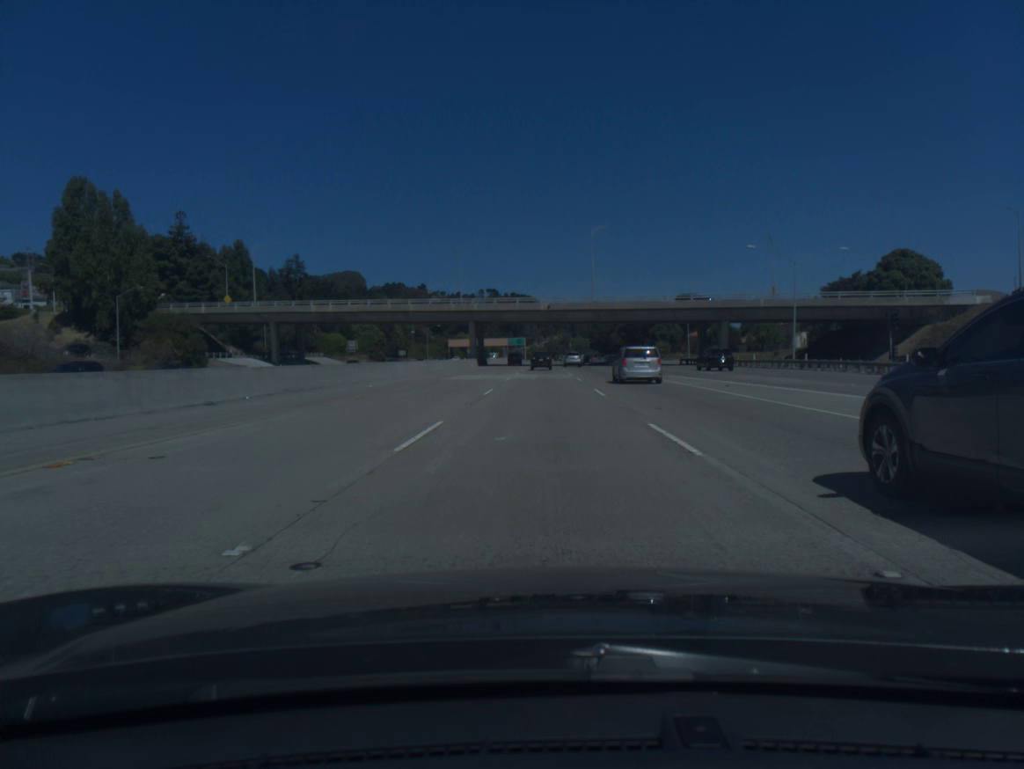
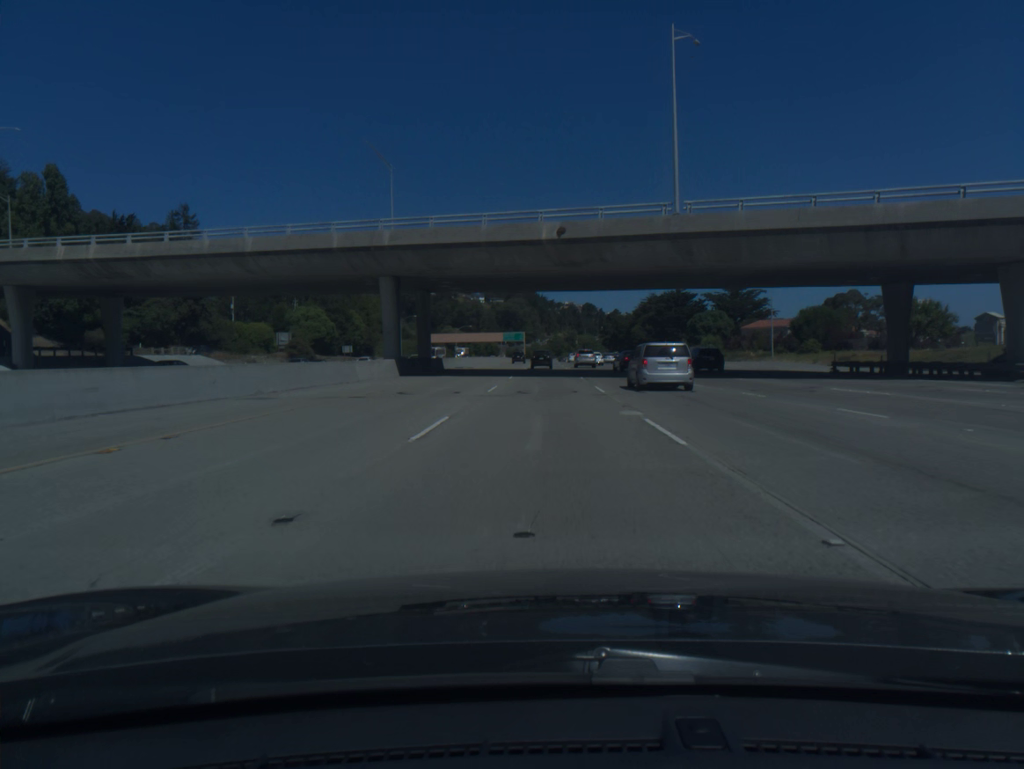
(-0.1, +56.5) m; 0°
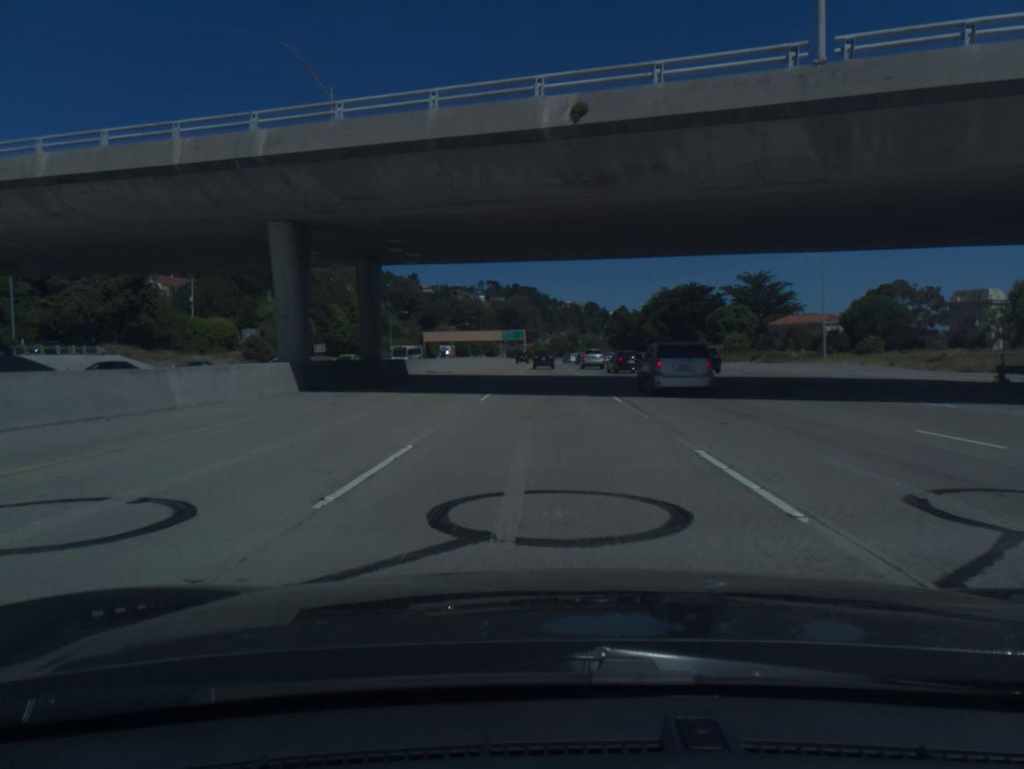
(0.0, +18.8) m; 0°
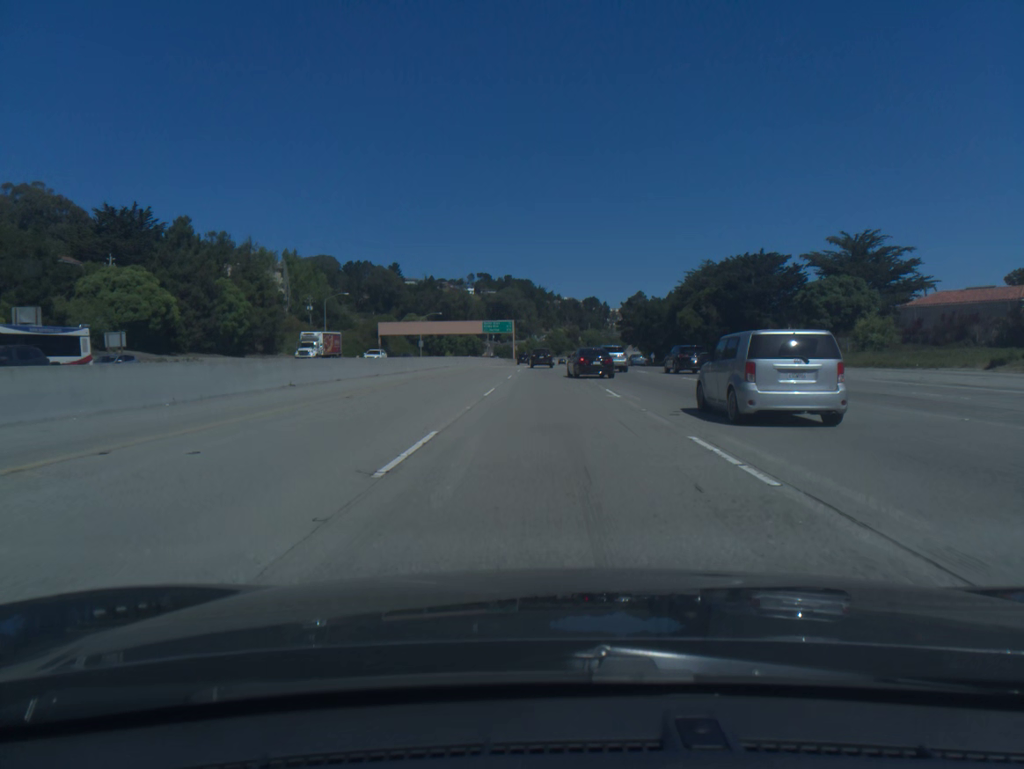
(-0.1, +56.1) m; 0°
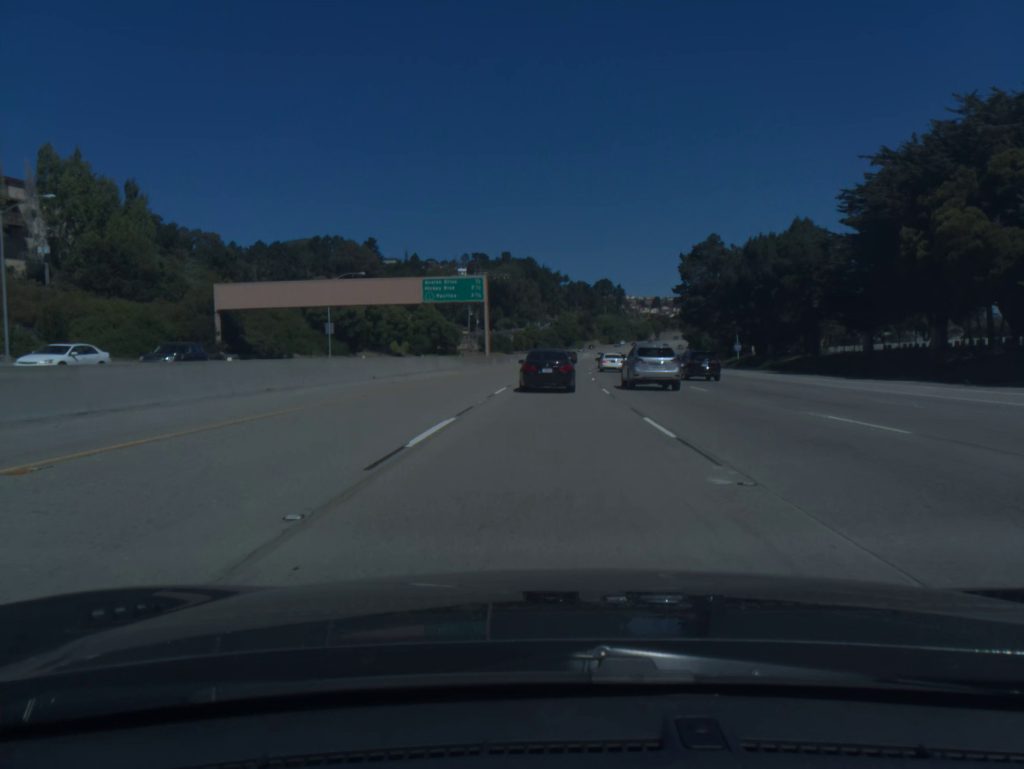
(+0.1, +89.0) m; 0°
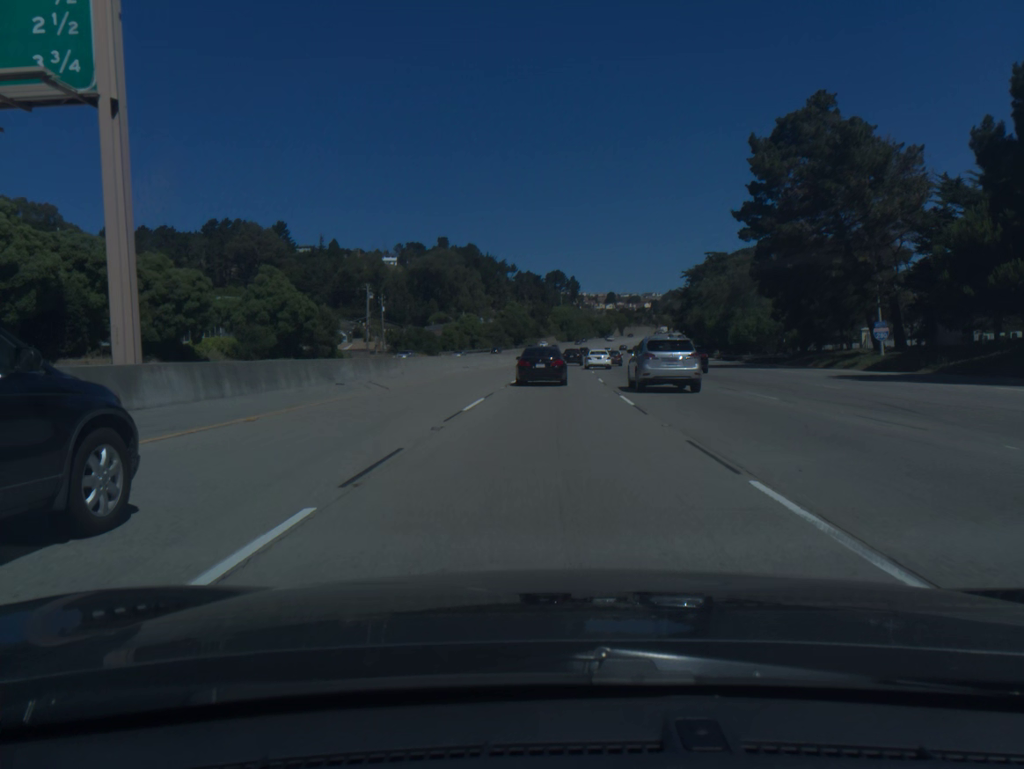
(+1.8, +66.8) m; +4°
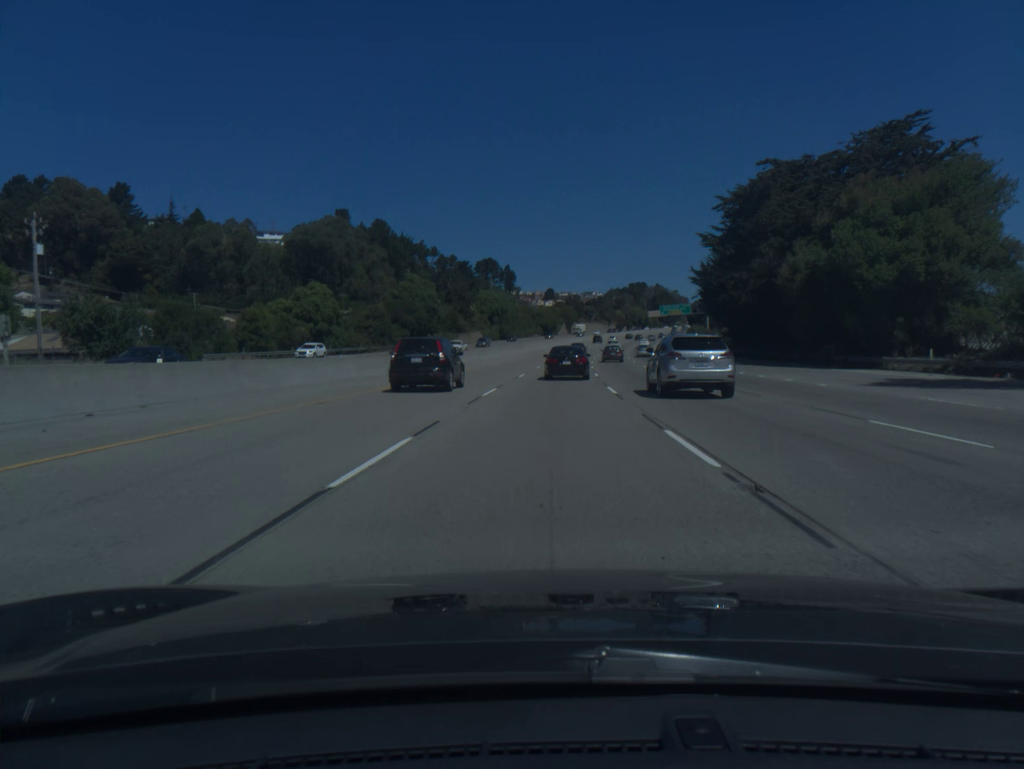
(+3.3, +82.7) m; +5°
